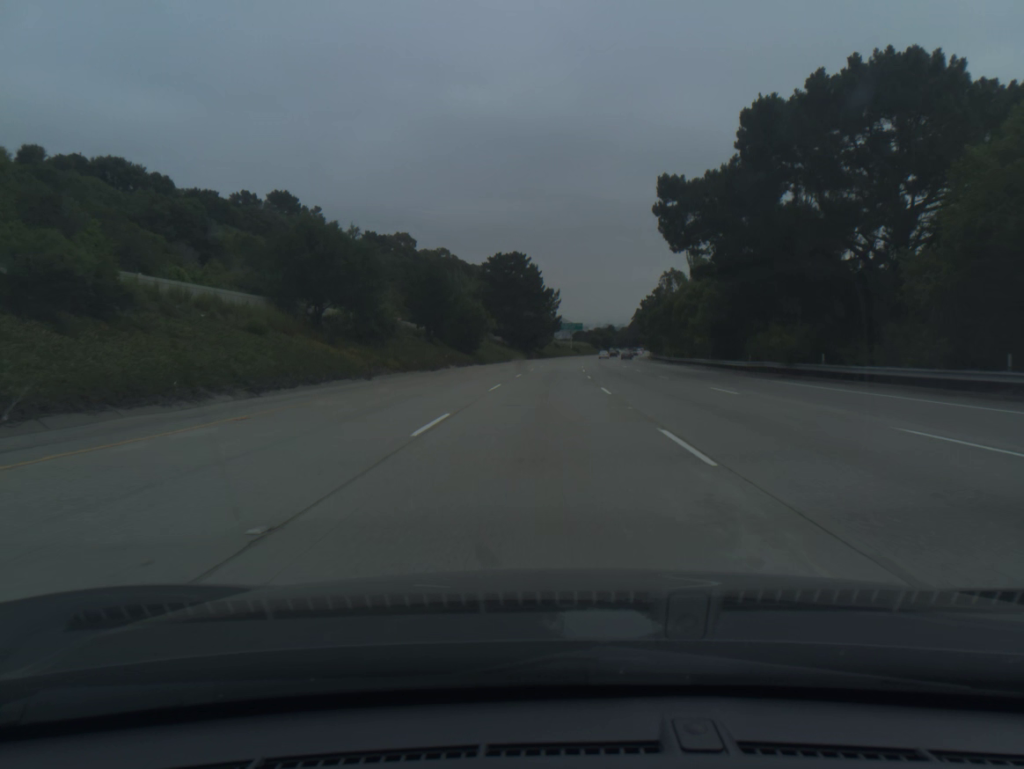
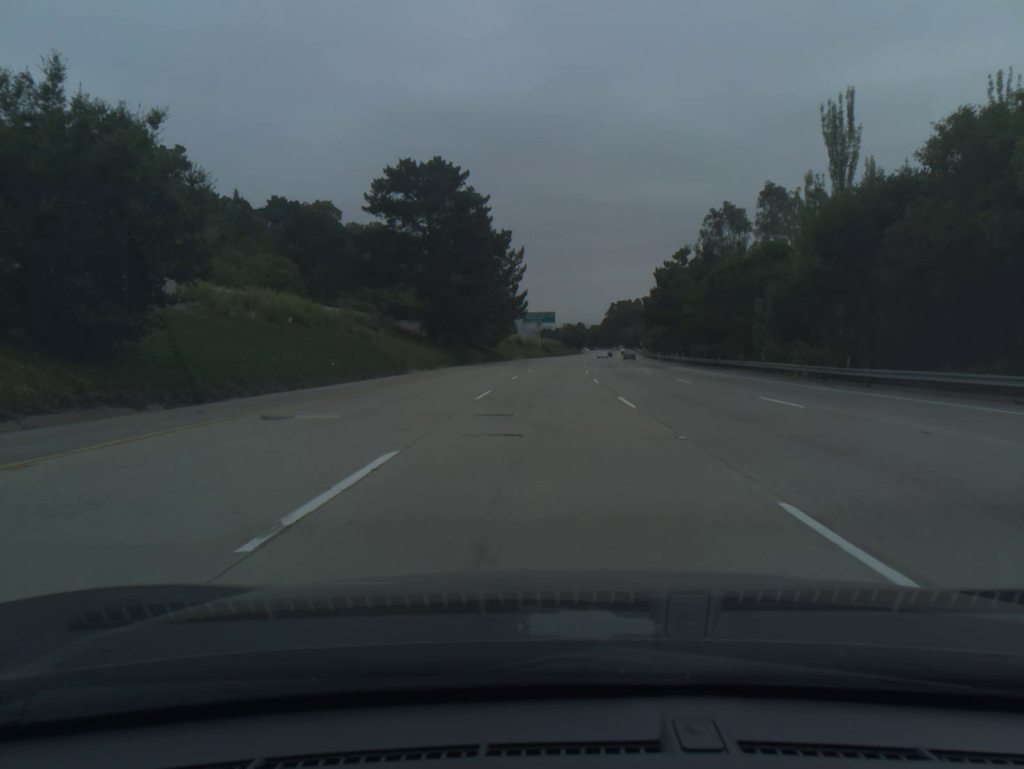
(+1.5, +64.3) m; +3°
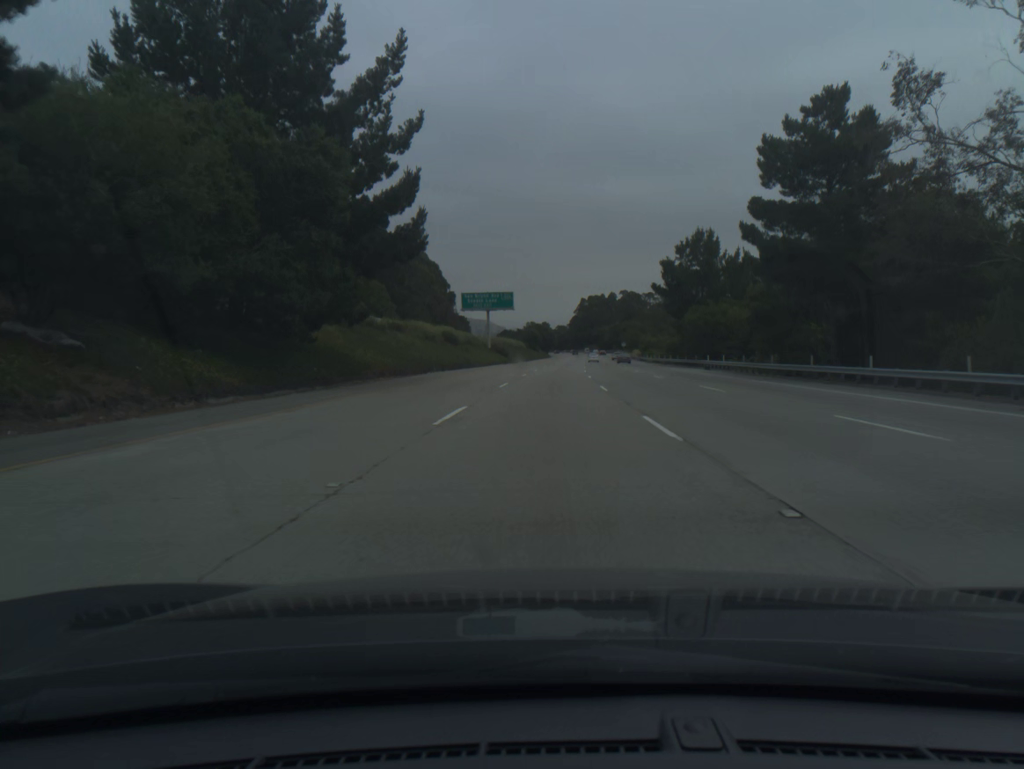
(+1.6, +64.3) m; +3°
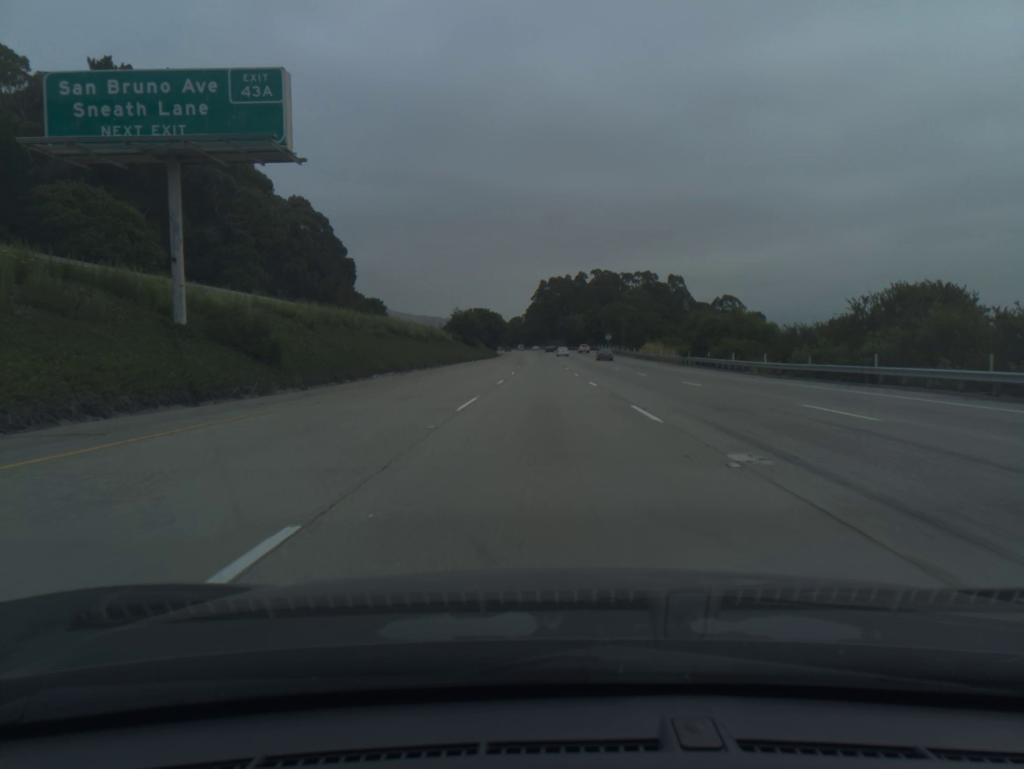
(+2.5, +85.6) m; +3°
